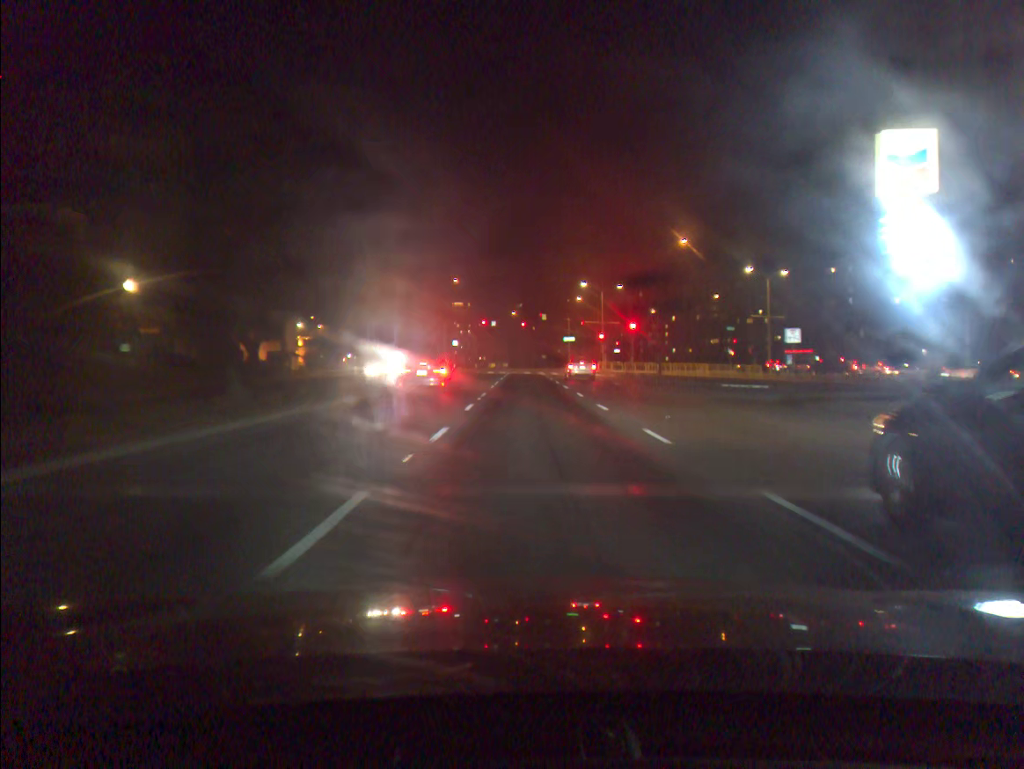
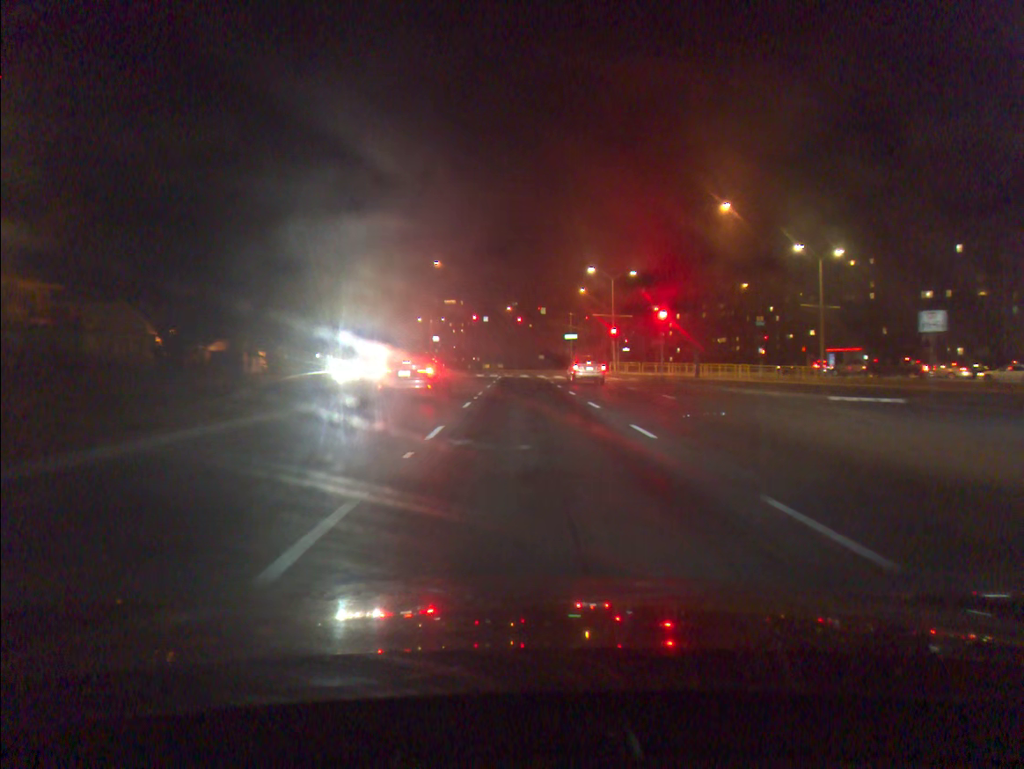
(0.0, +15.3) m; 0°
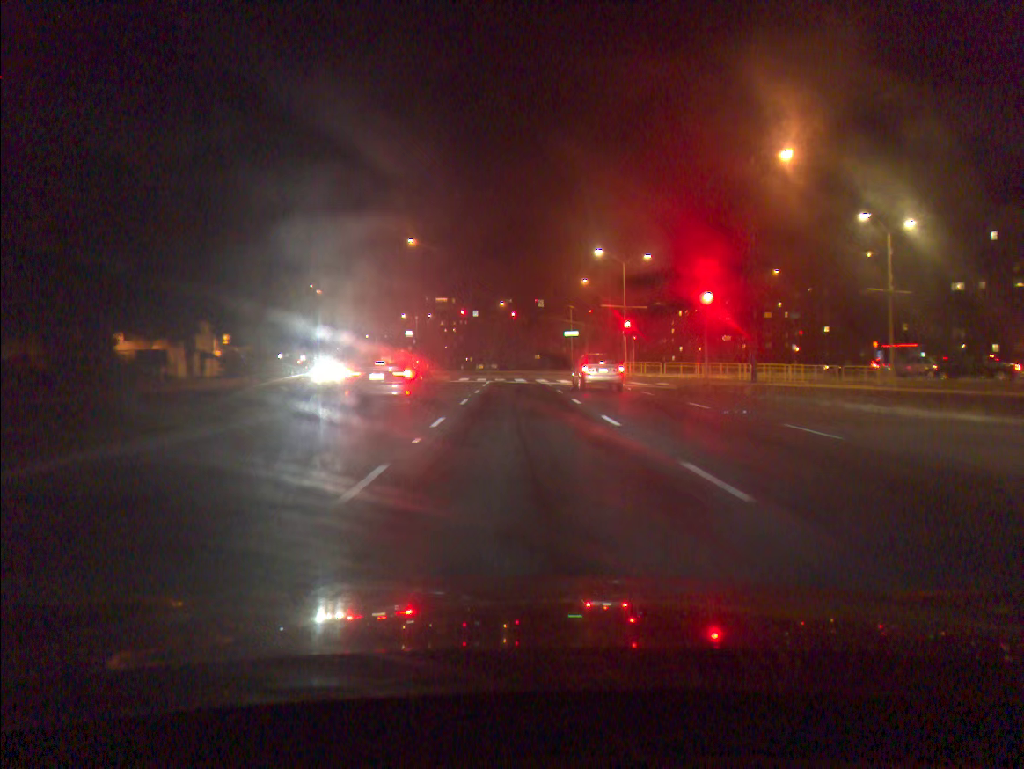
(0.0, +13.3) m; 0°
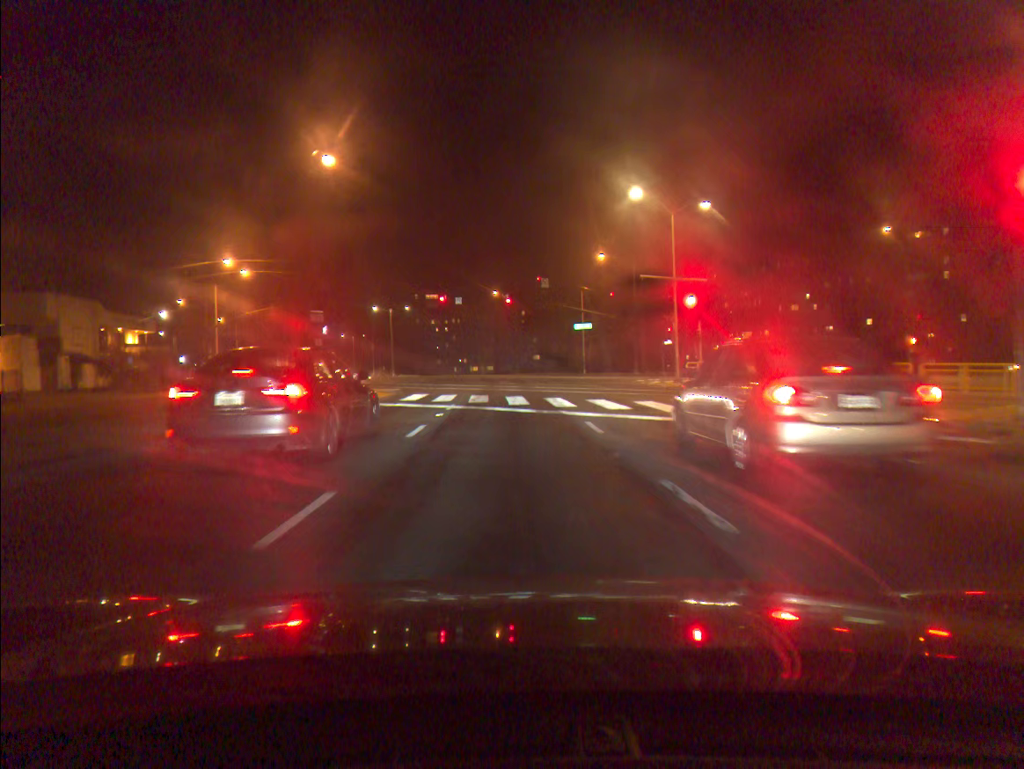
(+0.1, +24.0) m; 0°
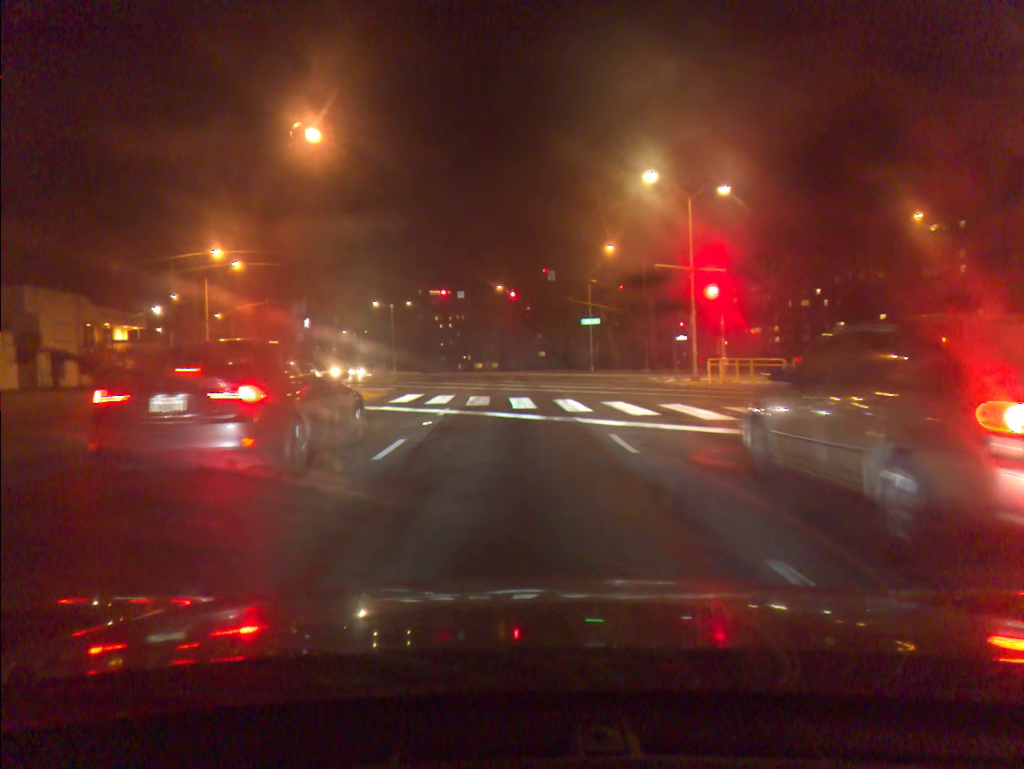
(0.0, +3.3) m; -1°
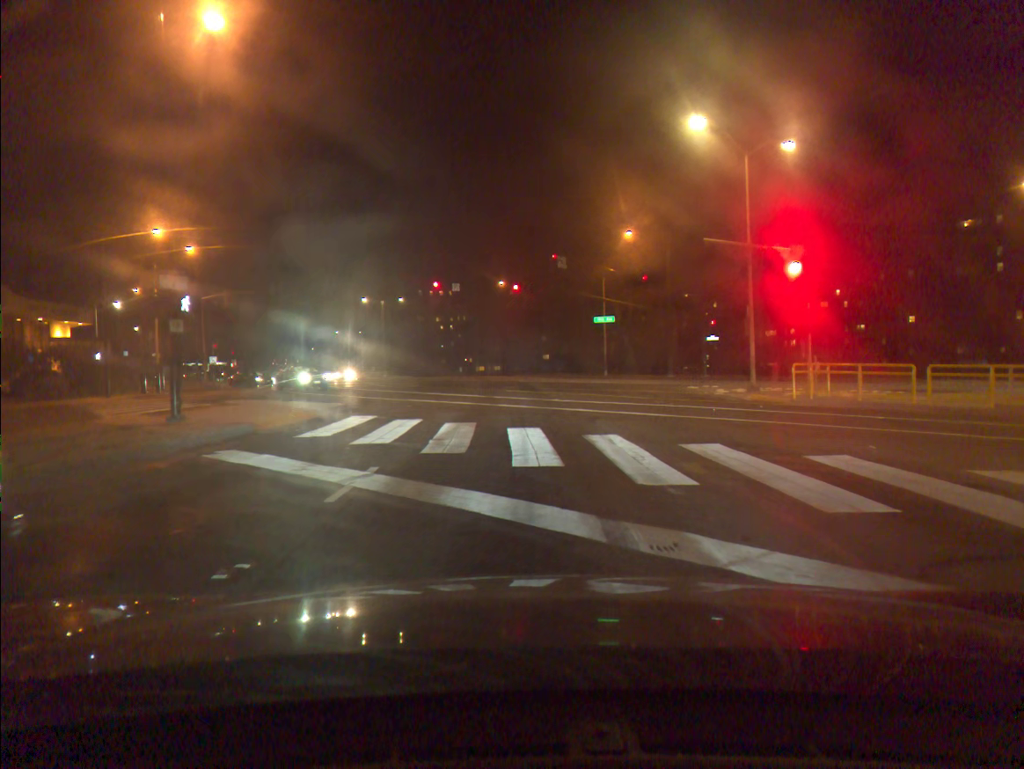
(0.0, +10.2) m; -1°
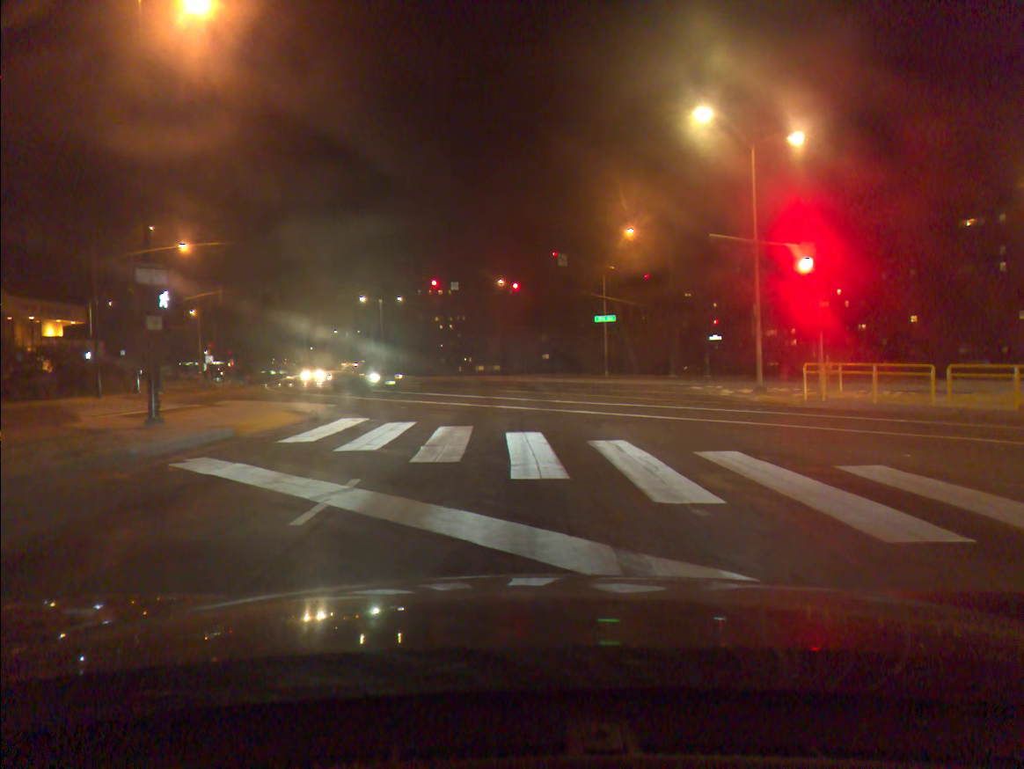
(0.0, +1.0) m; 0°
